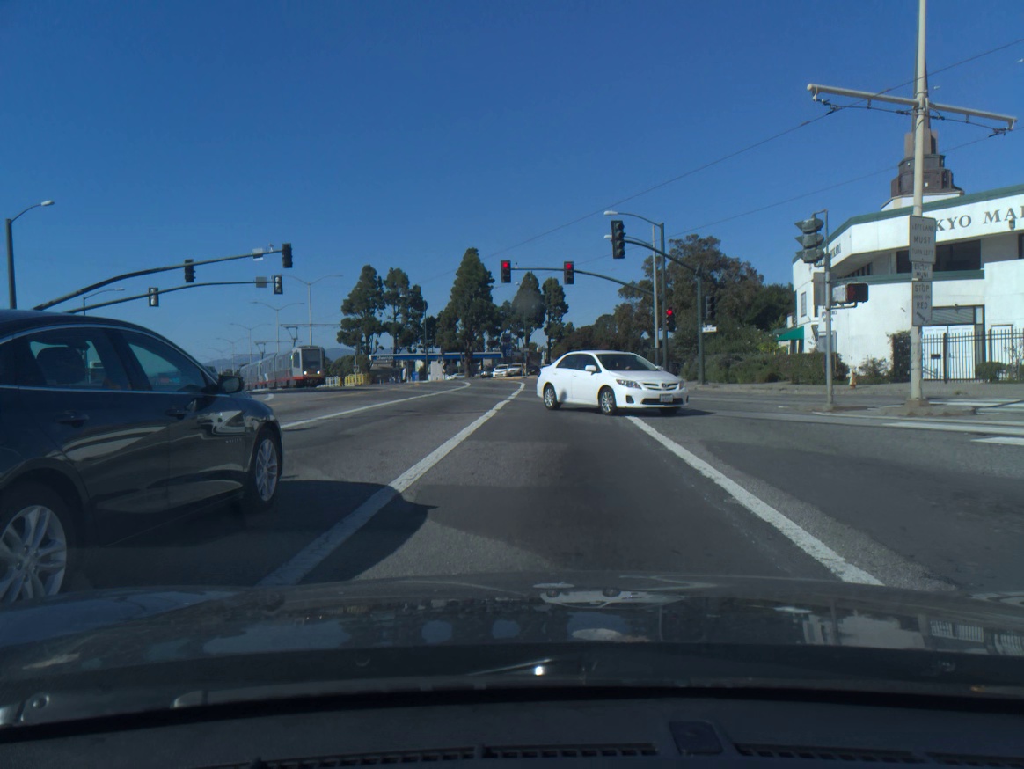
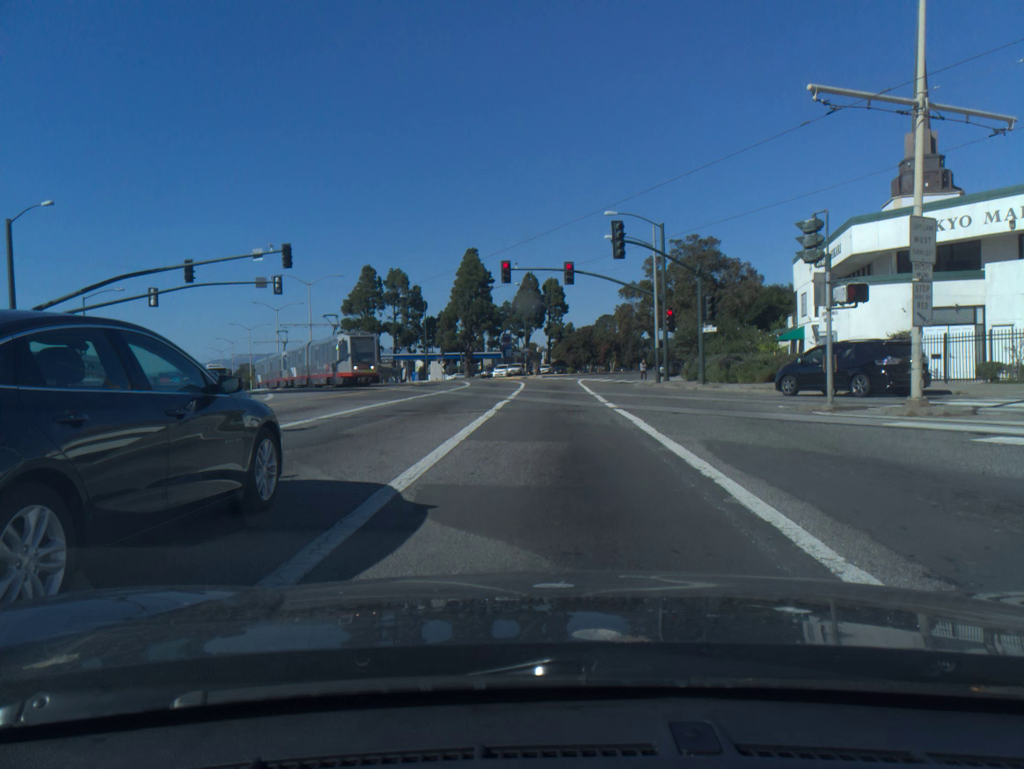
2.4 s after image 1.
(0.0, 0.0) m; 0°
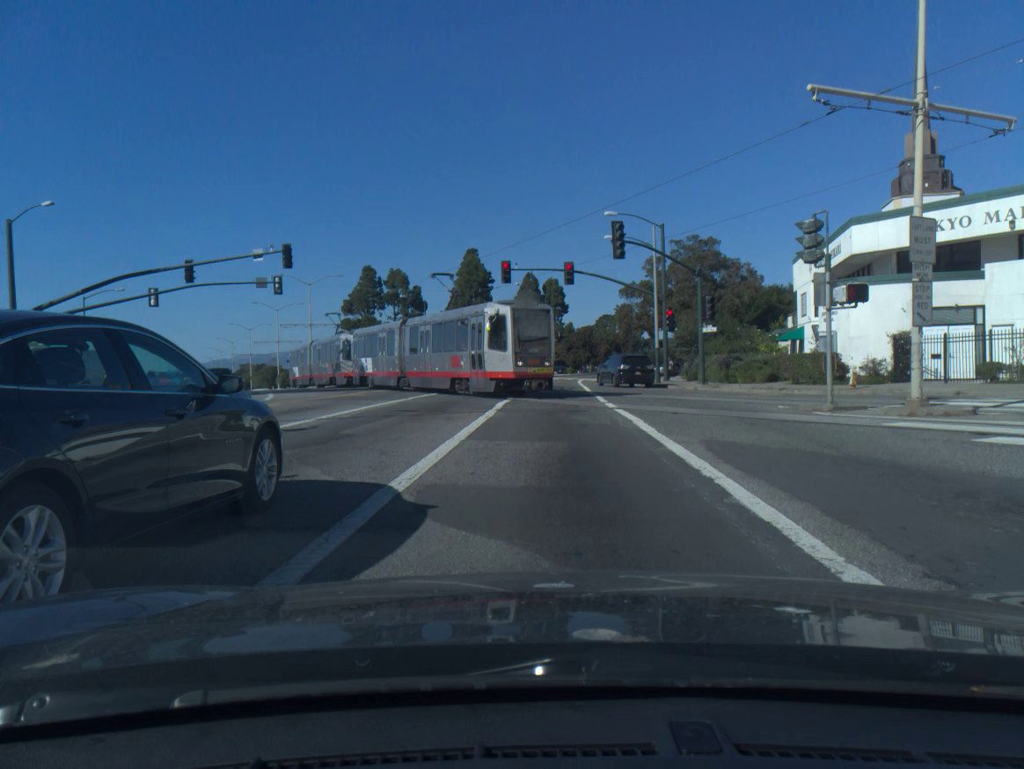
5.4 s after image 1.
(0.0, 0.0) m; 0°
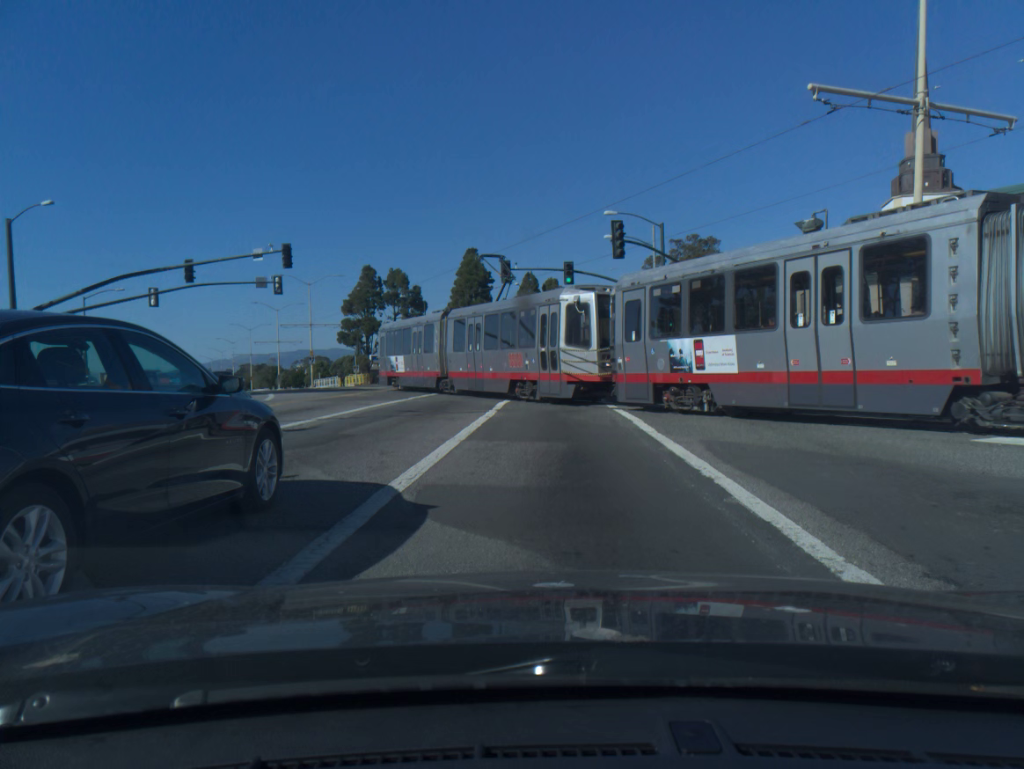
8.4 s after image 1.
(0.0, 0.0) m; 0°
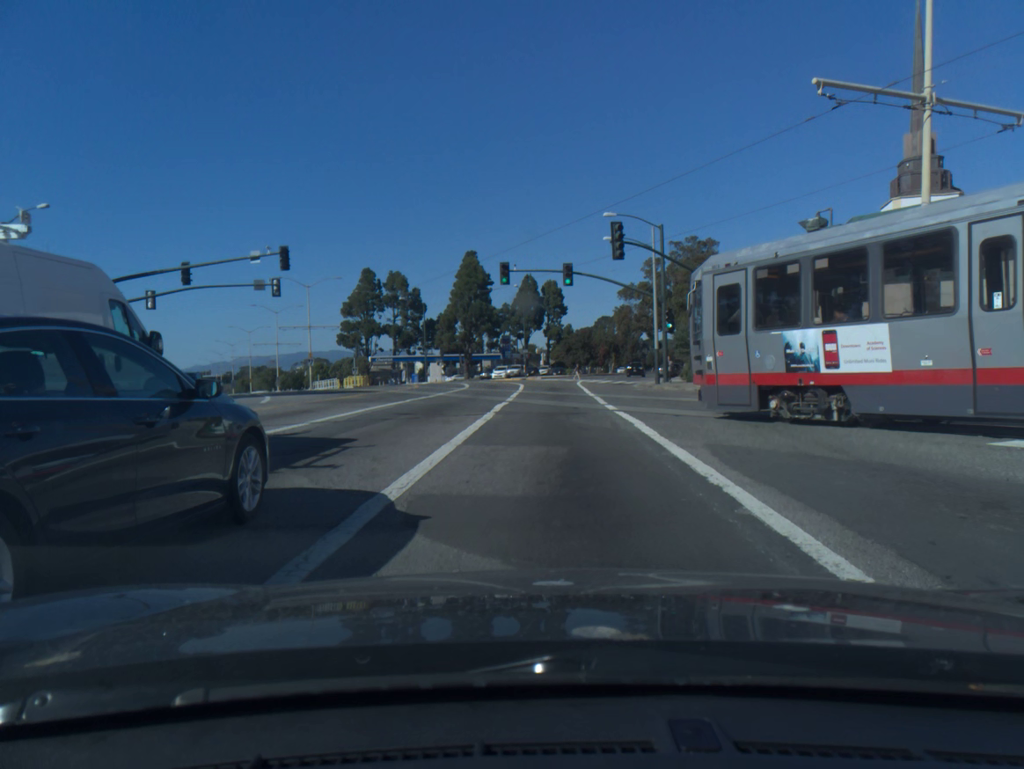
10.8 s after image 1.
(0.0, +0.3) m; 0°
